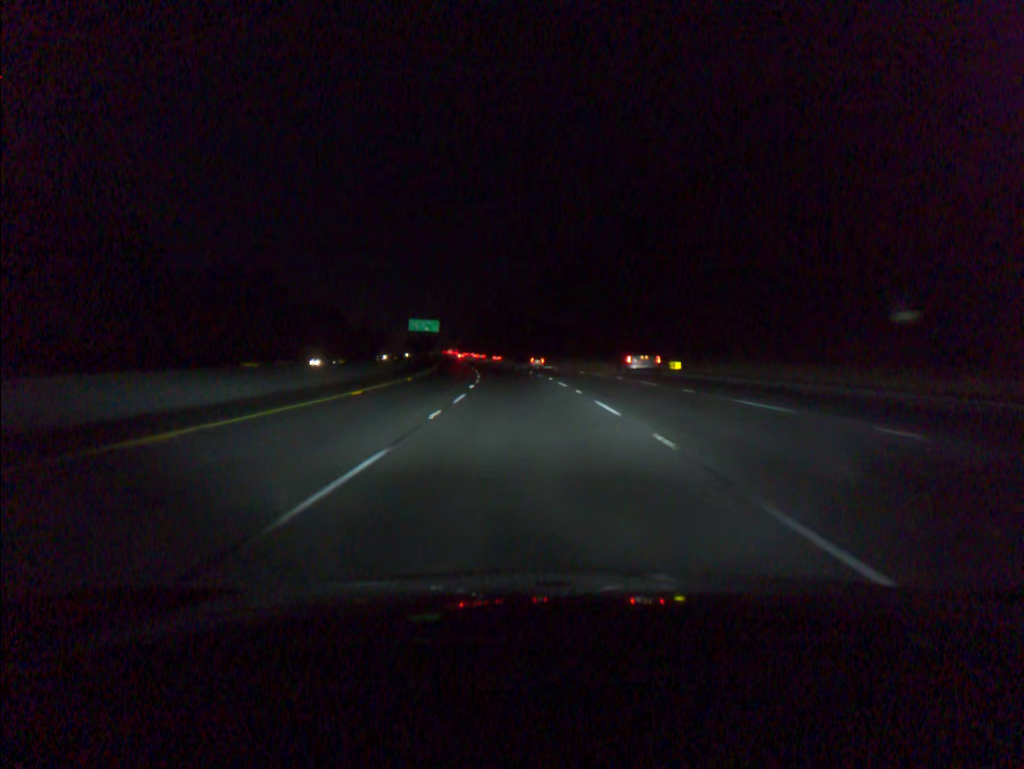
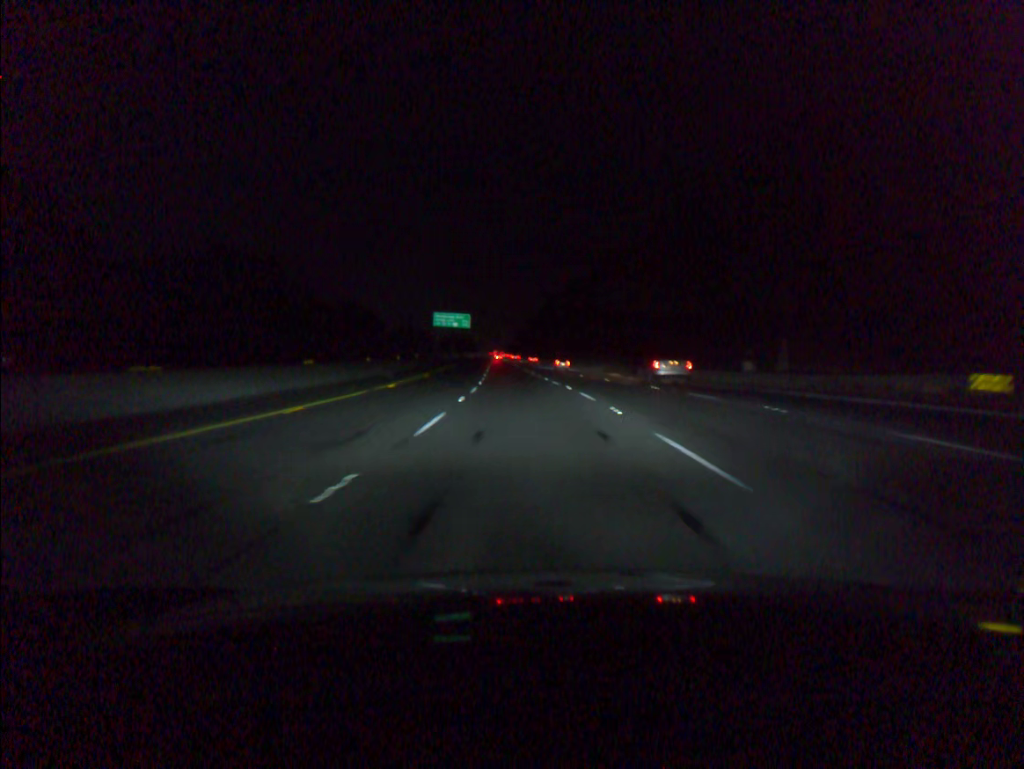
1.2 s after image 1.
(-1.2, +37.2) m; -4°
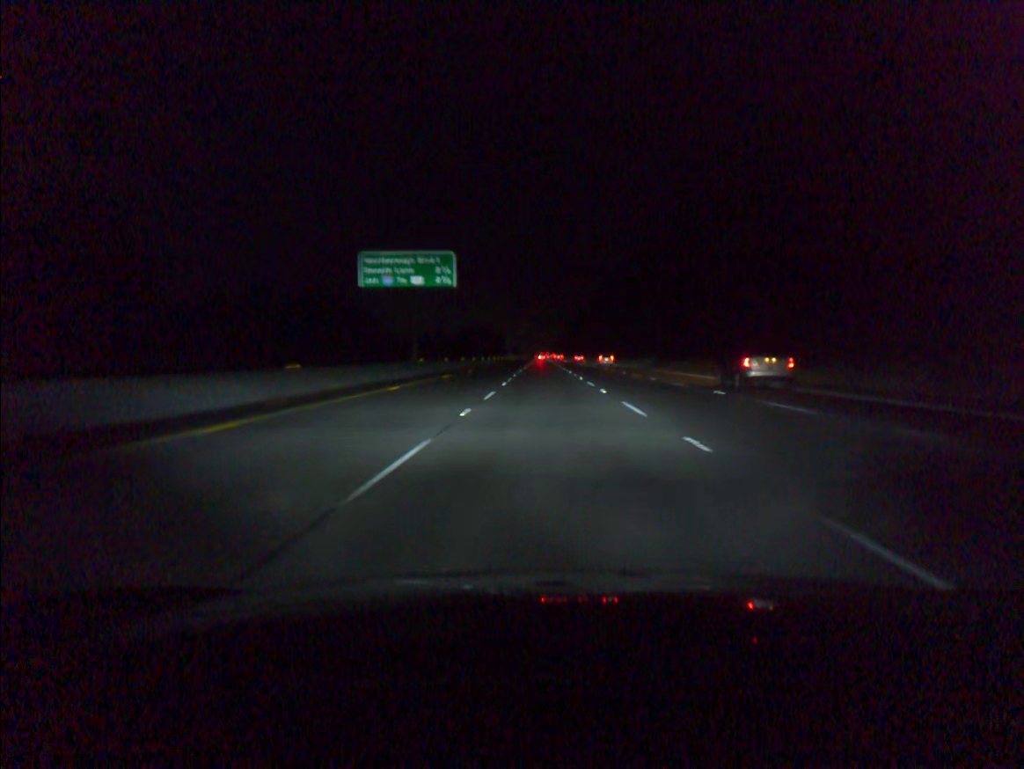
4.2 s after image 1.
(-4.4, +93.1) m; -3°
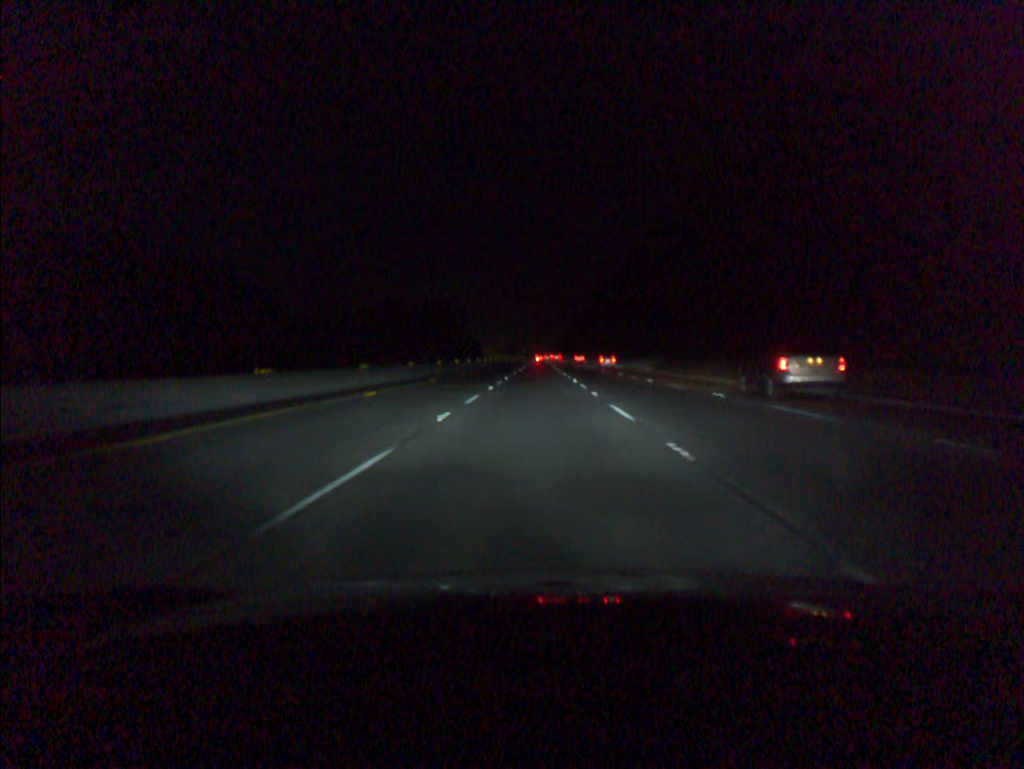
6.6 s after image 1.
(+0.3, +74.6) m; 0°
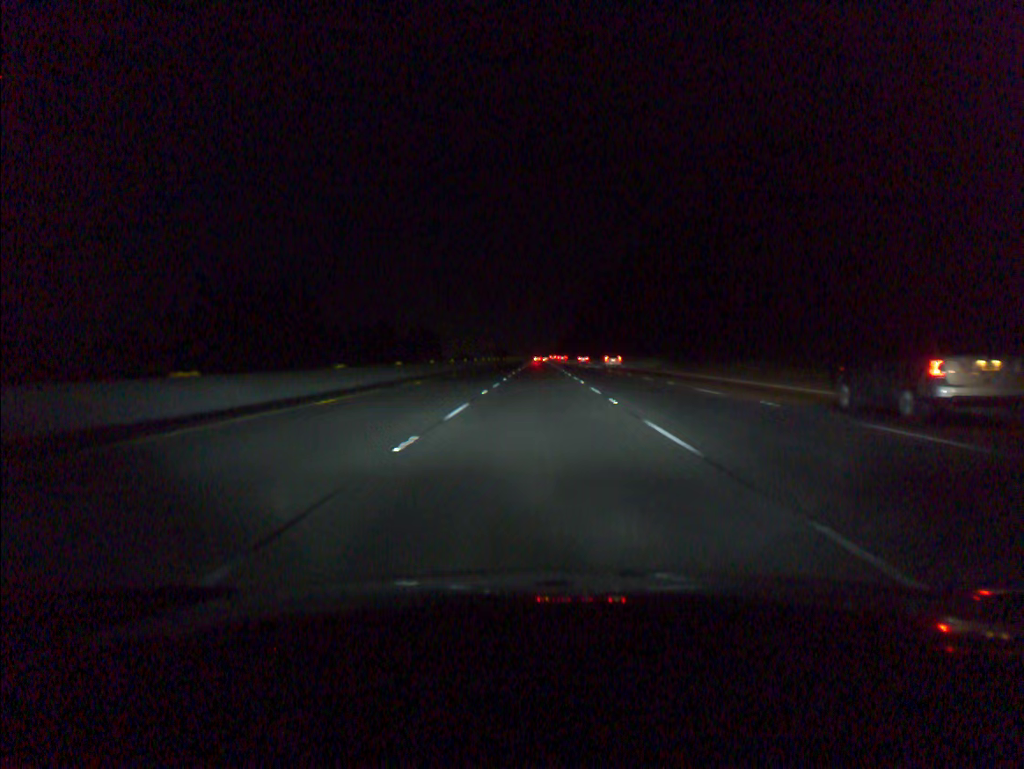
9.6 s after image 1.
(-0.3, +93.0) m; 0°
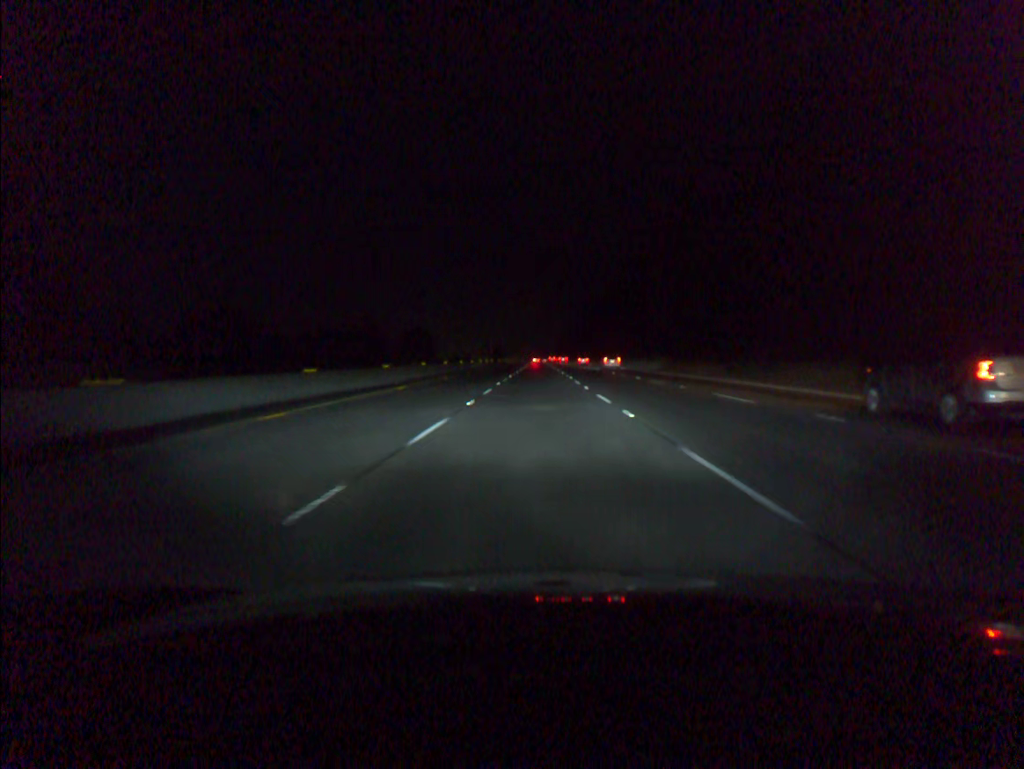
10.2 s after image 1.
(0.0, +18.6) m; 0°
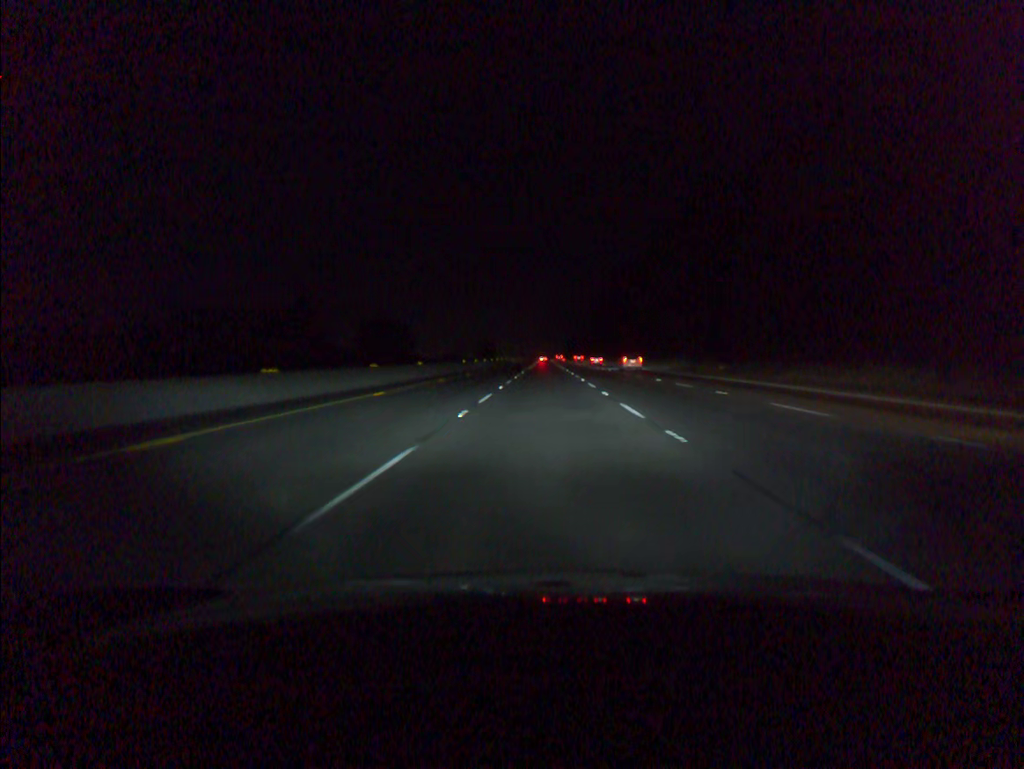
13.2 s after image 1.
(-0.2, +92.8) m; 0°
